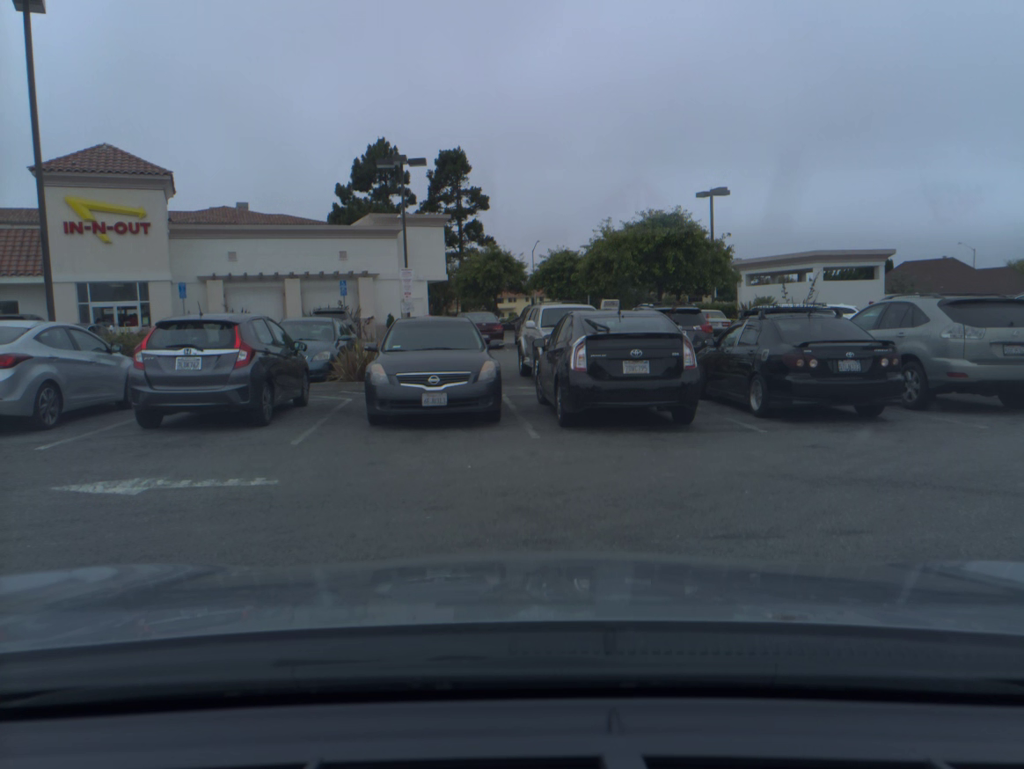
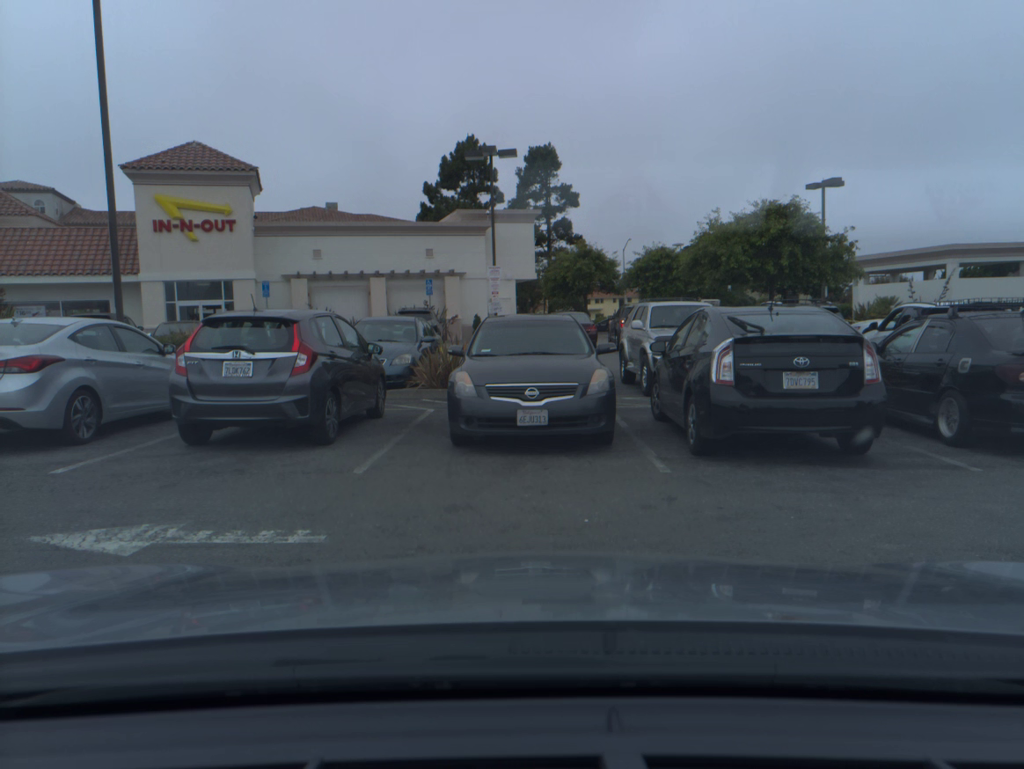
(-0.4, +2.1) m; -6°
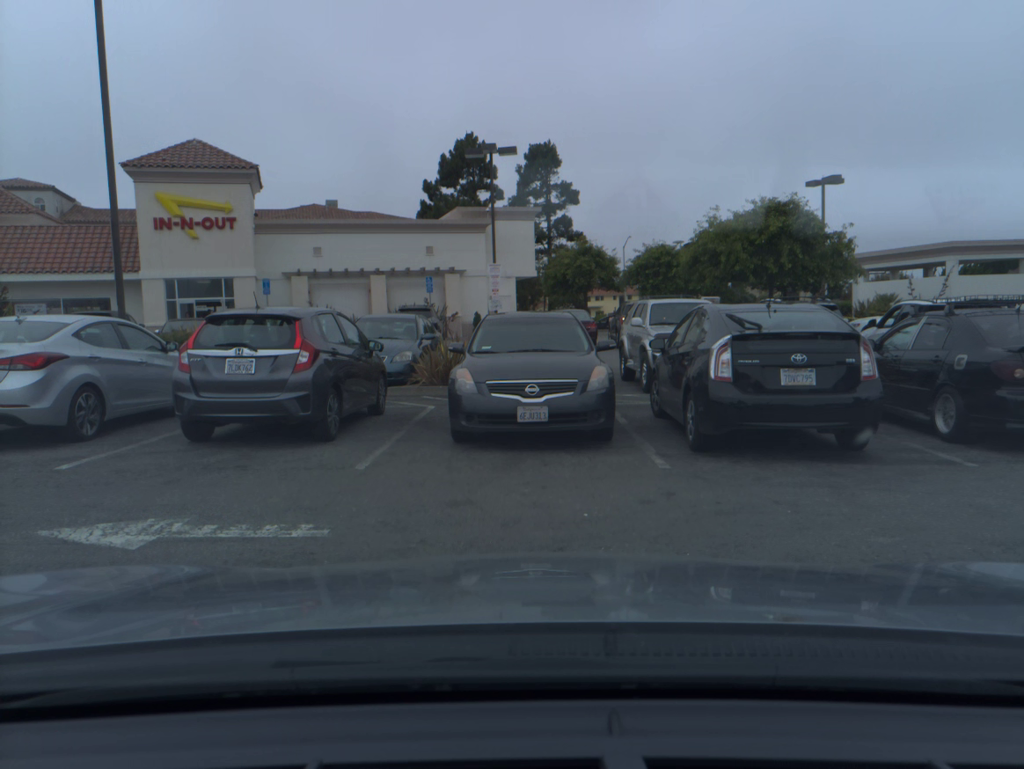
(0.0, -0.1) m; 0°
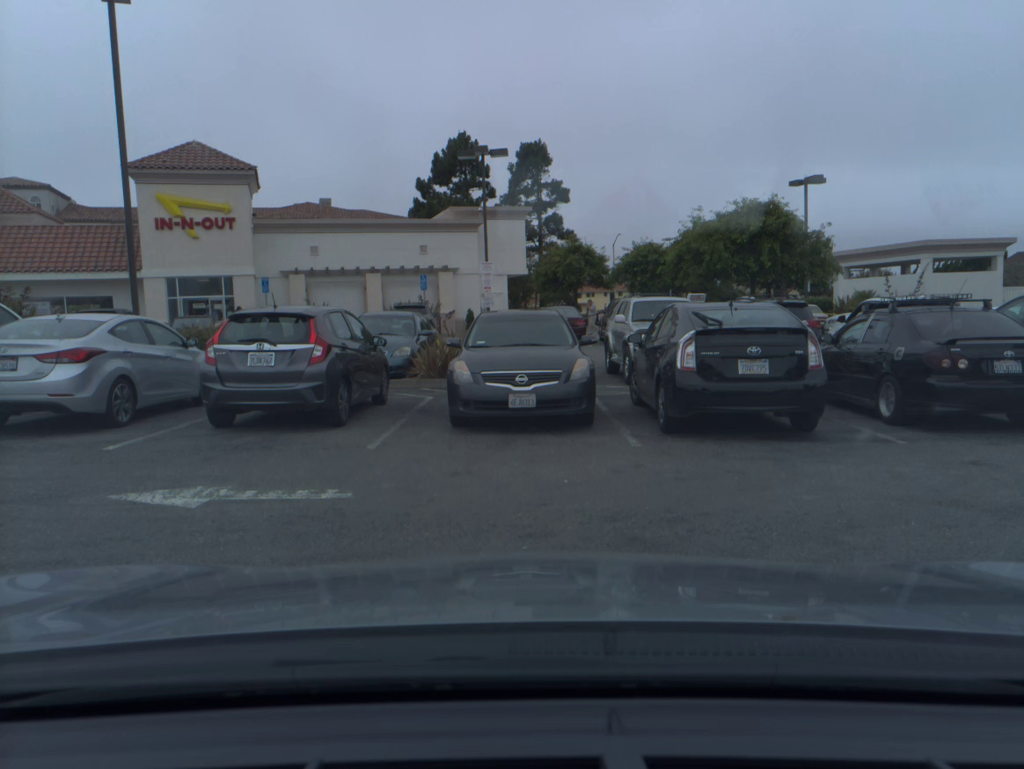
(0.0, -1.0) m; 0°
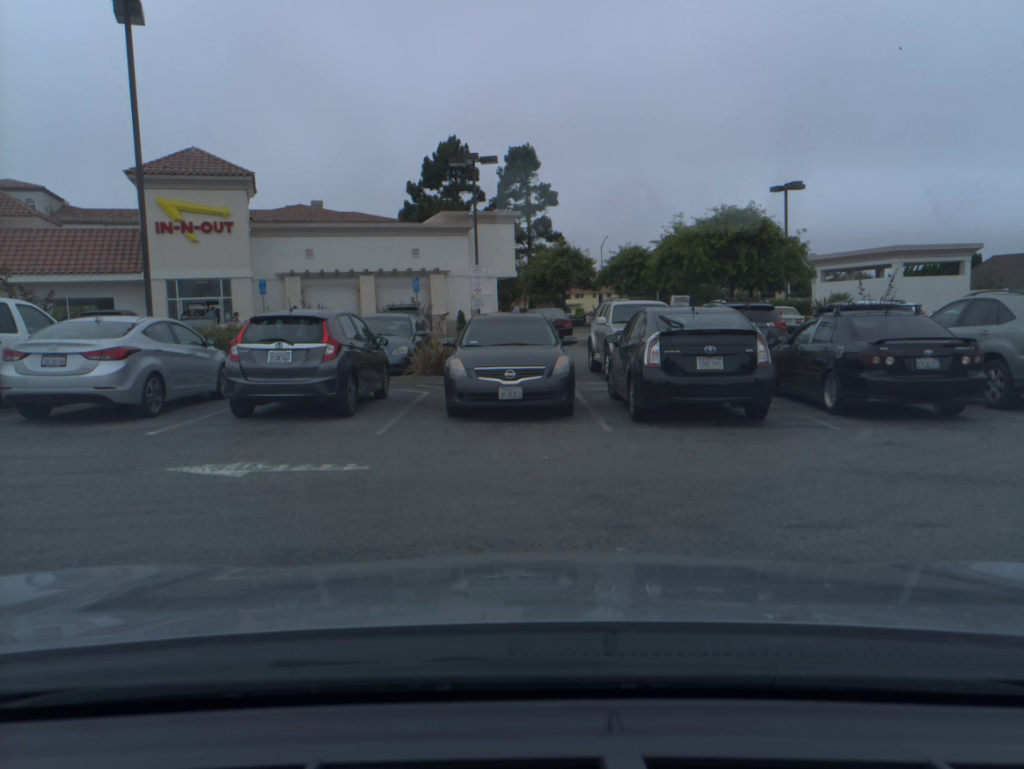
(+0.1, -1.3) m; +1°
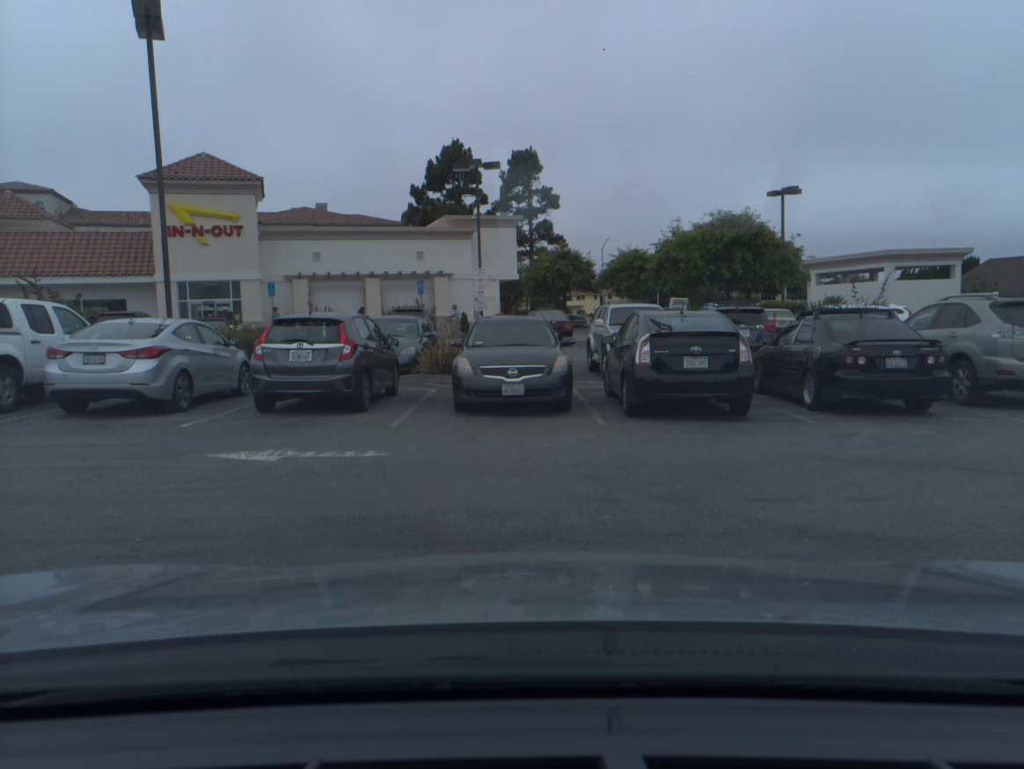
(0.0, -0.9) m; 0°
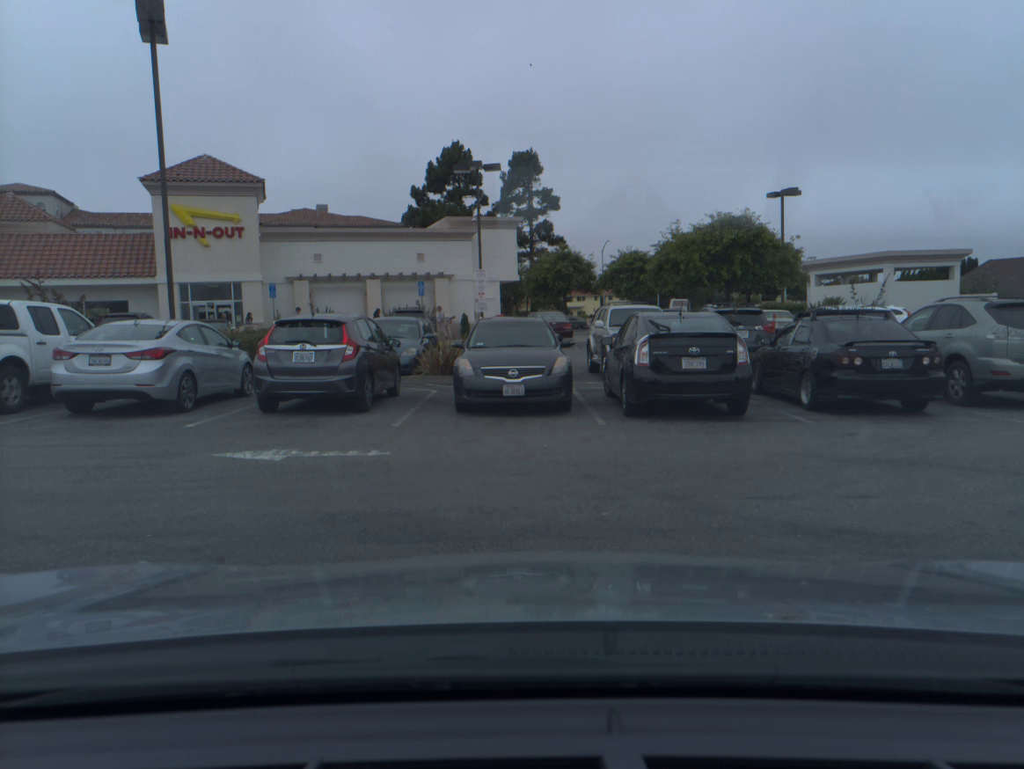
(0.0, -0.1) m; 0°
